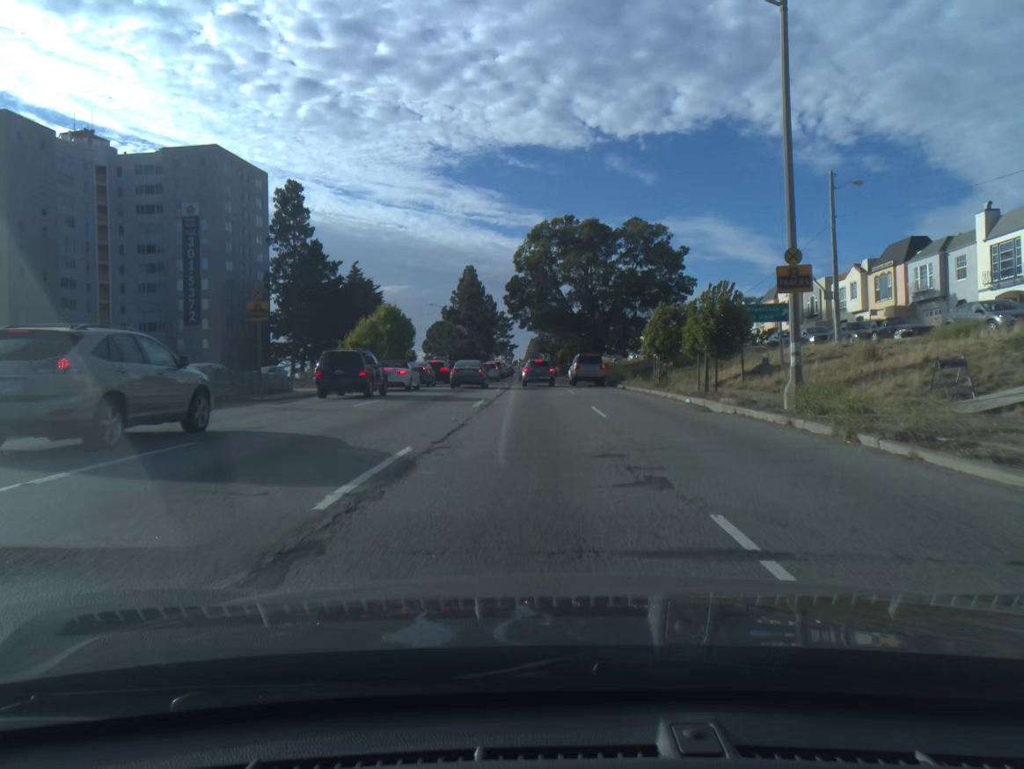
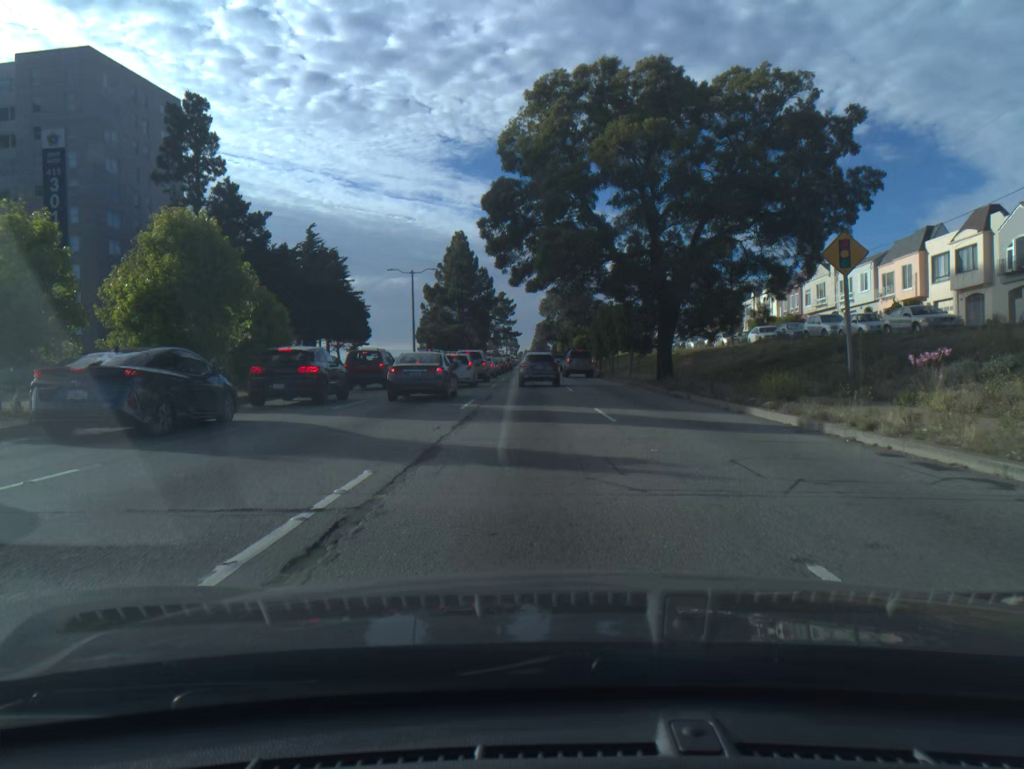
(-0.2, +32.0) m; -1°
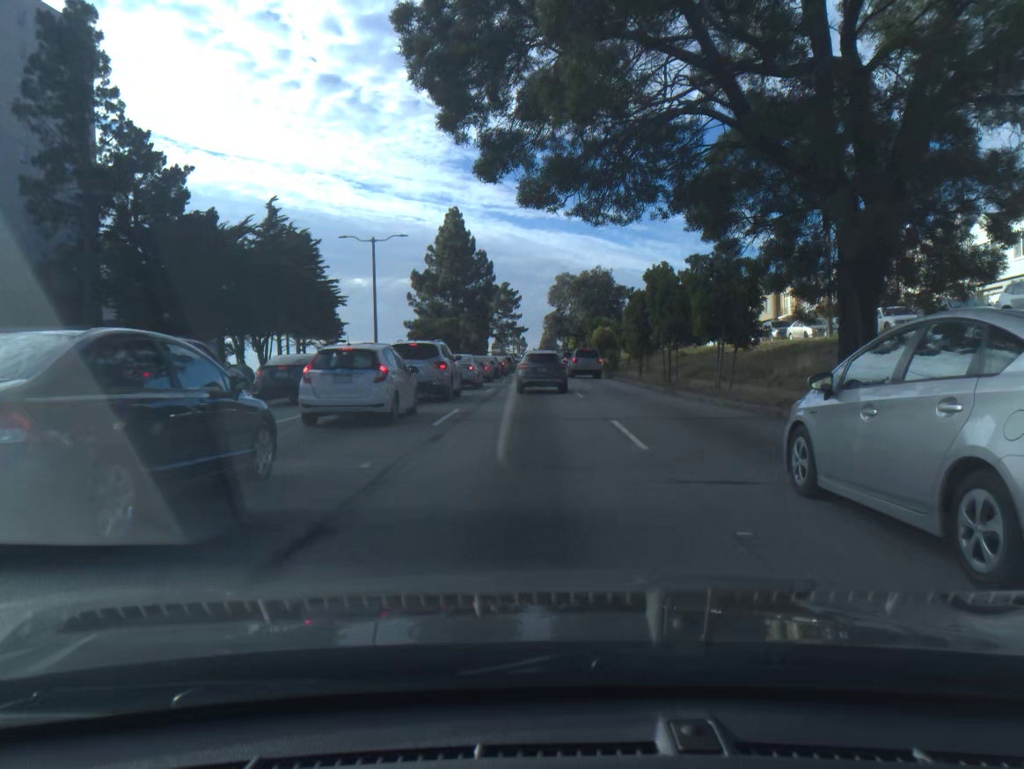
(-0.1, +19.7) m; -1°
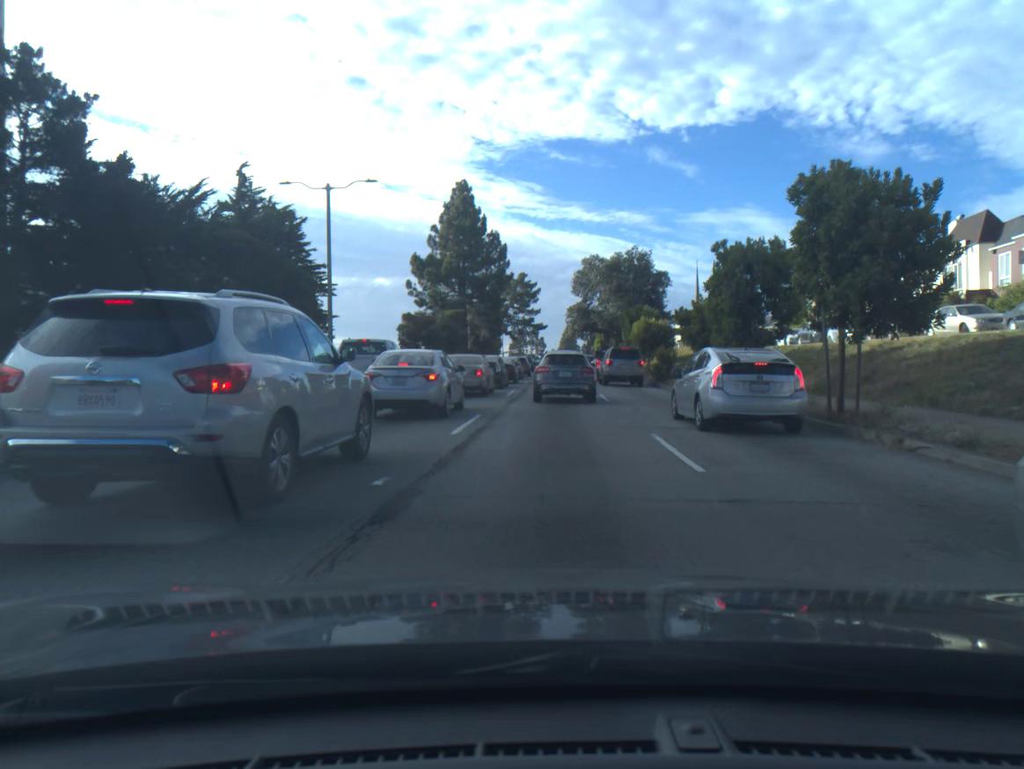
(-0.3, +16.0) m; -1°
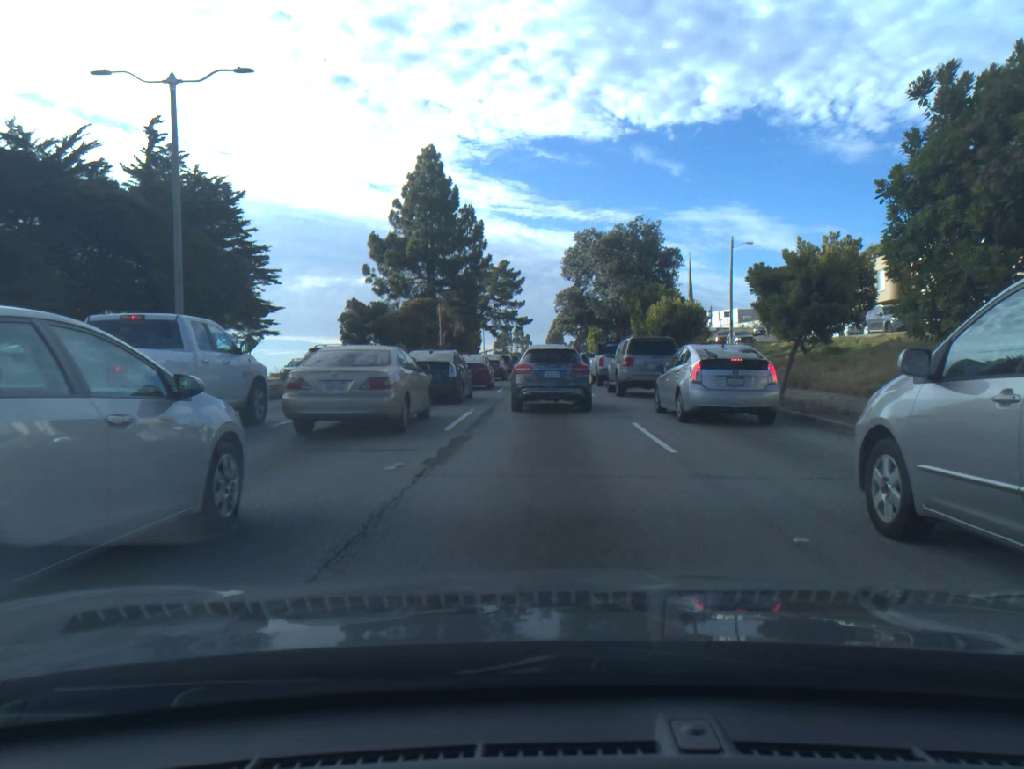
(+0.2, +13.7) m; +1°
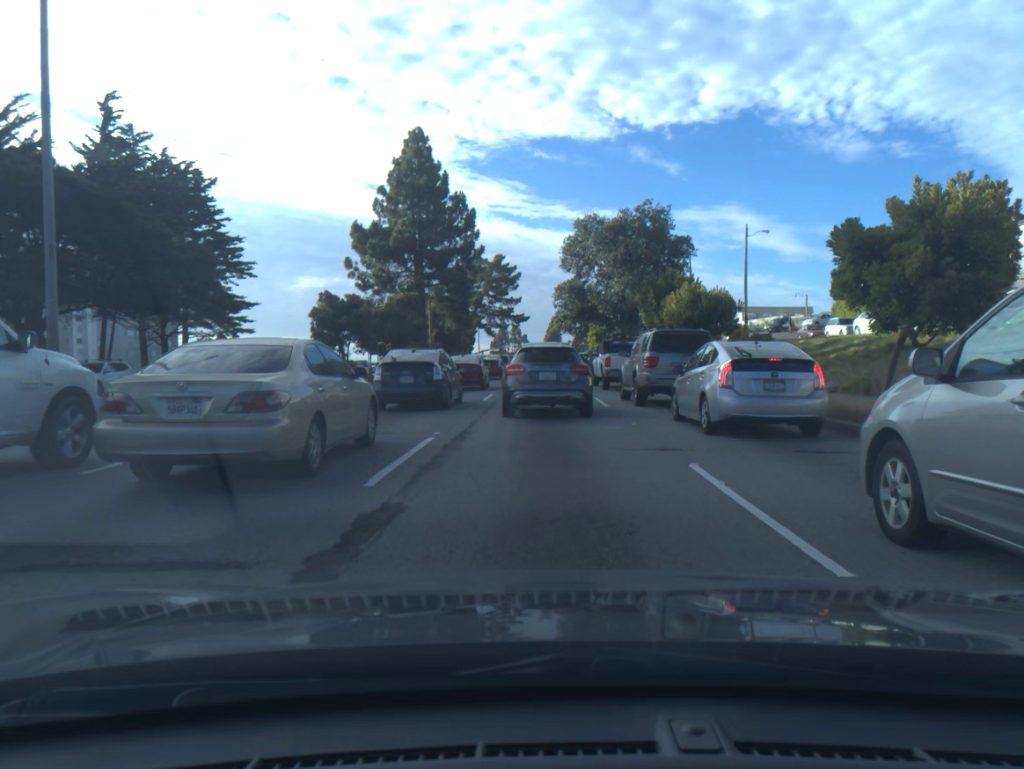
(0.0, +5.7) m; 0°
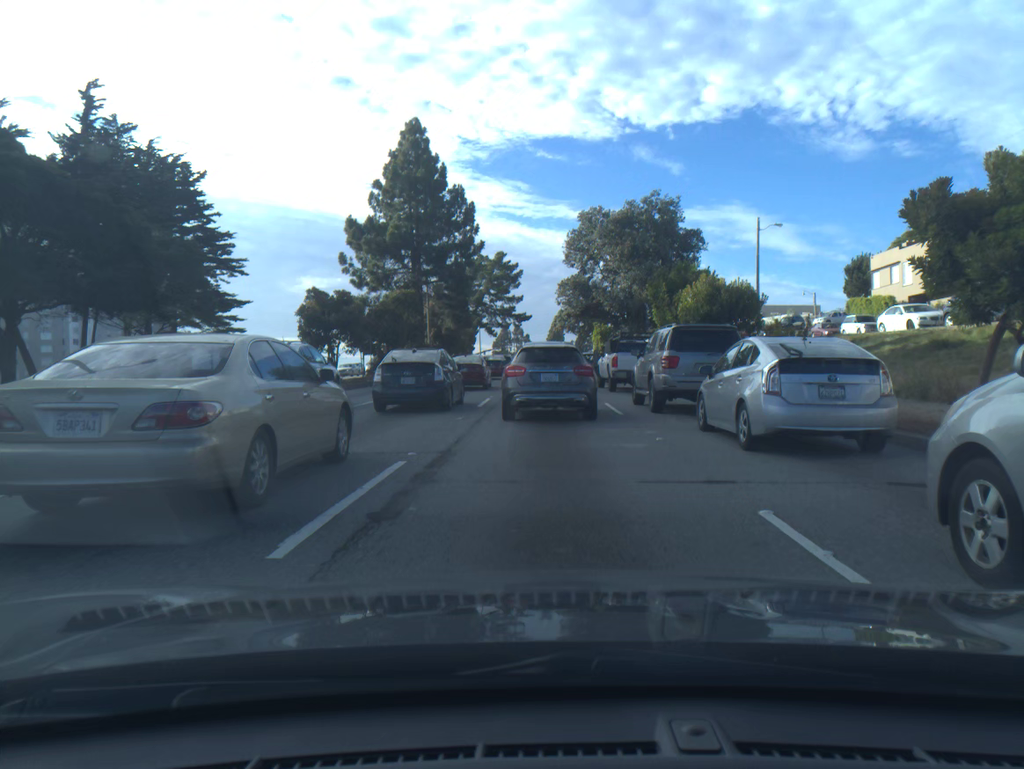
(0.0, +2.6) m; 0°
